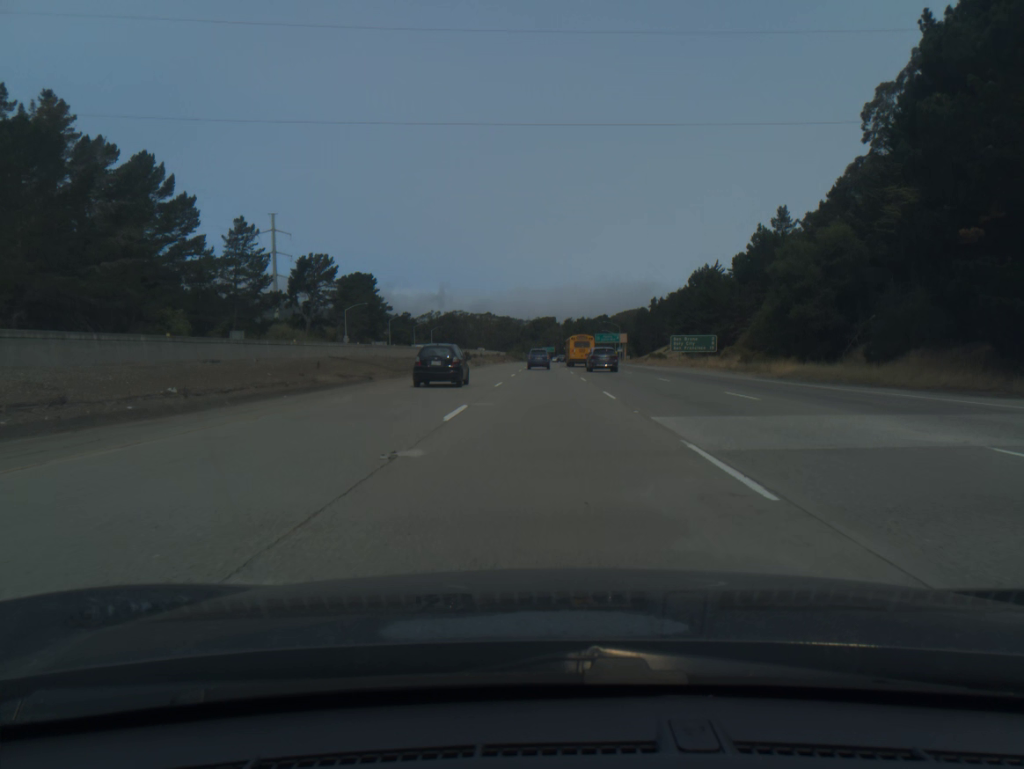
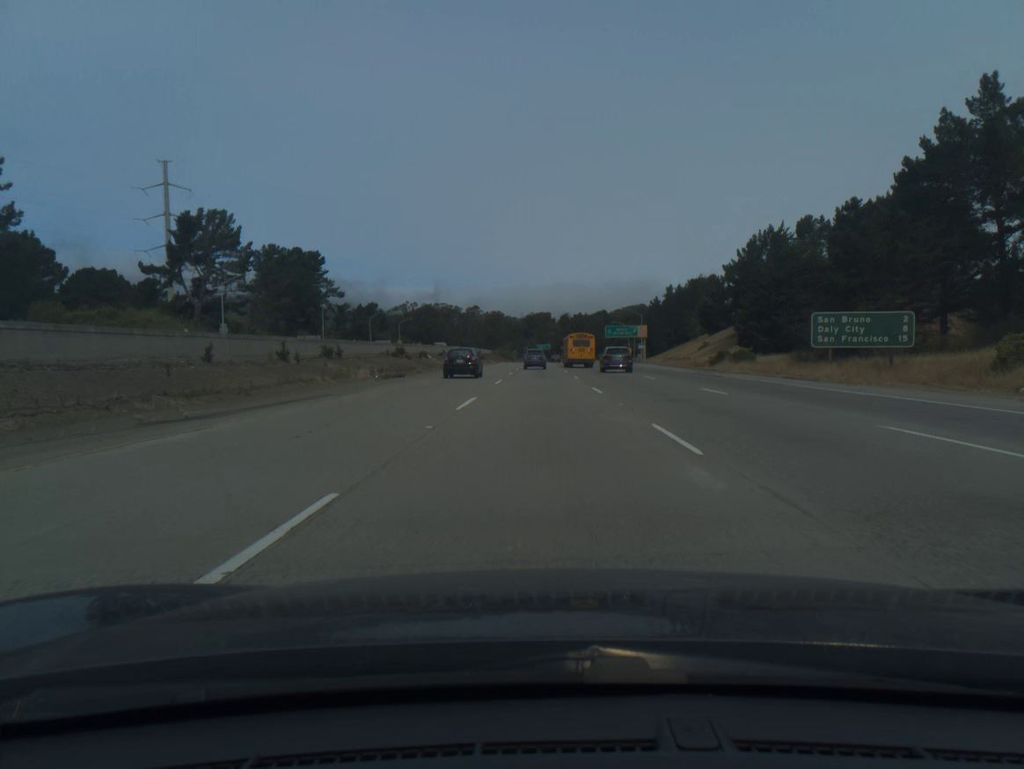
(+0.2, +55.5) m; 0°
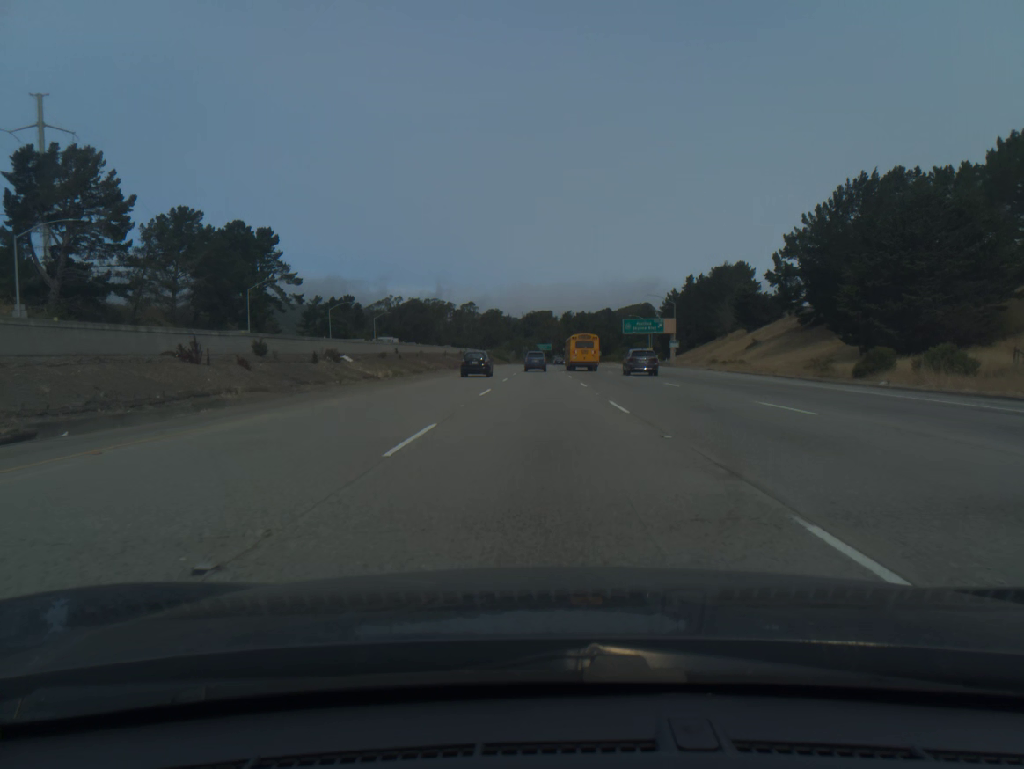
(0.0, +37.0) m; 0°
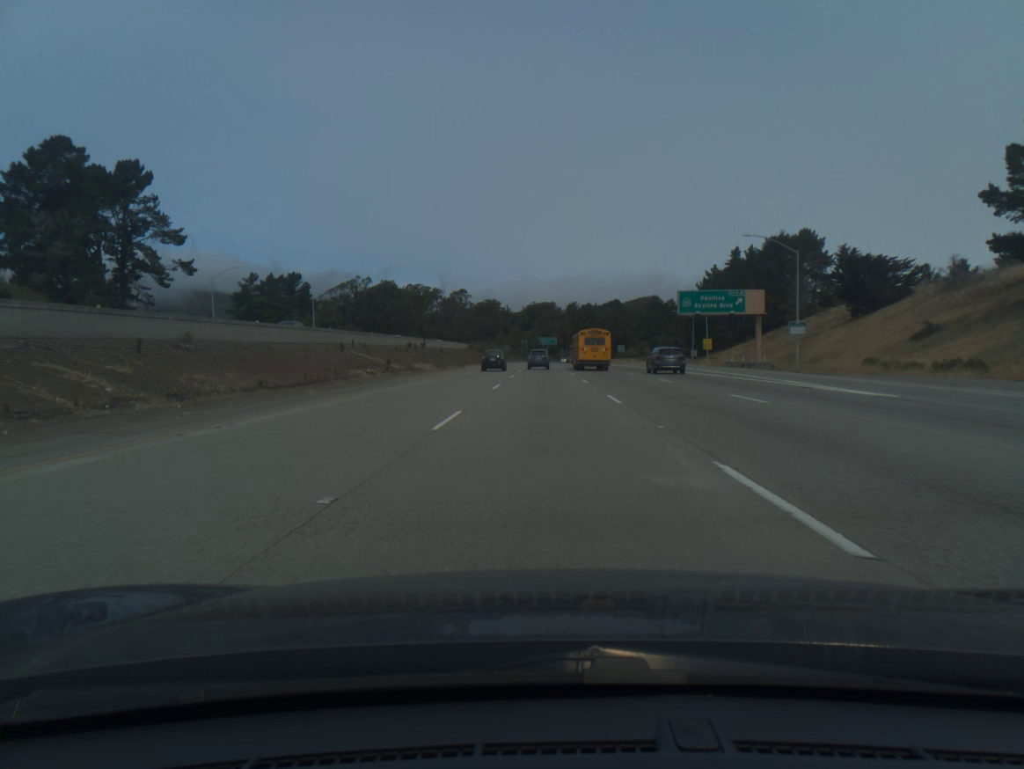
(-0.1, +55.5) m; 0°
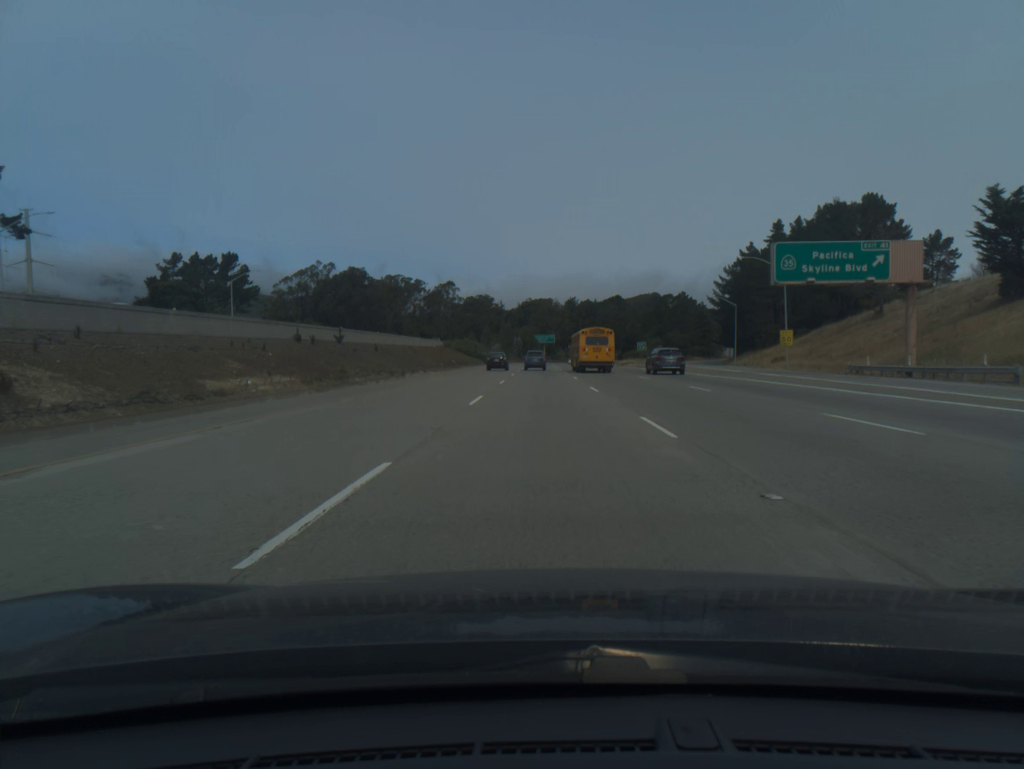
(+0.1, +37.1) m; 0°
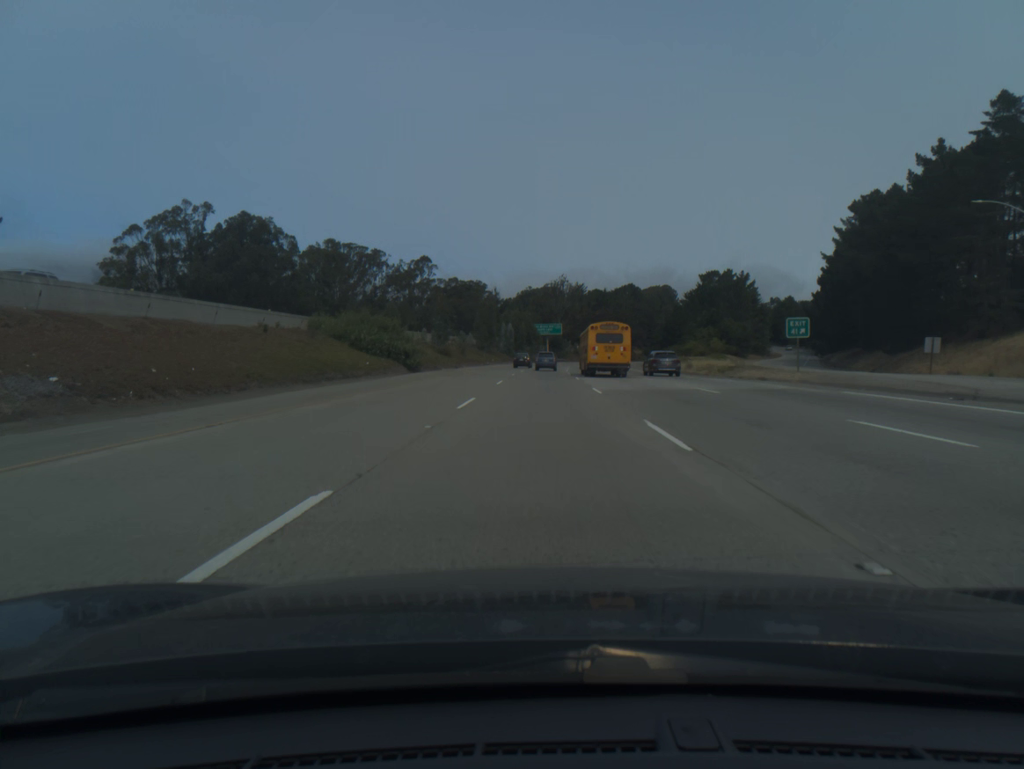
(0.0, +74.6) m; 0°
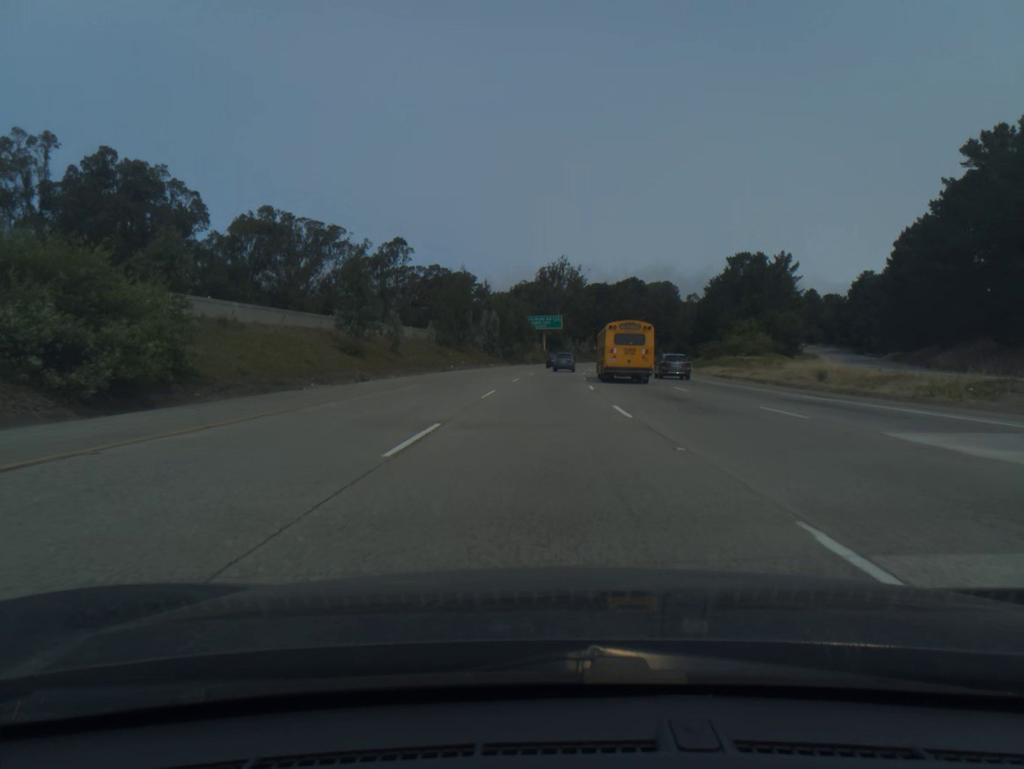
(+0.1, +37.5) m; 0°
